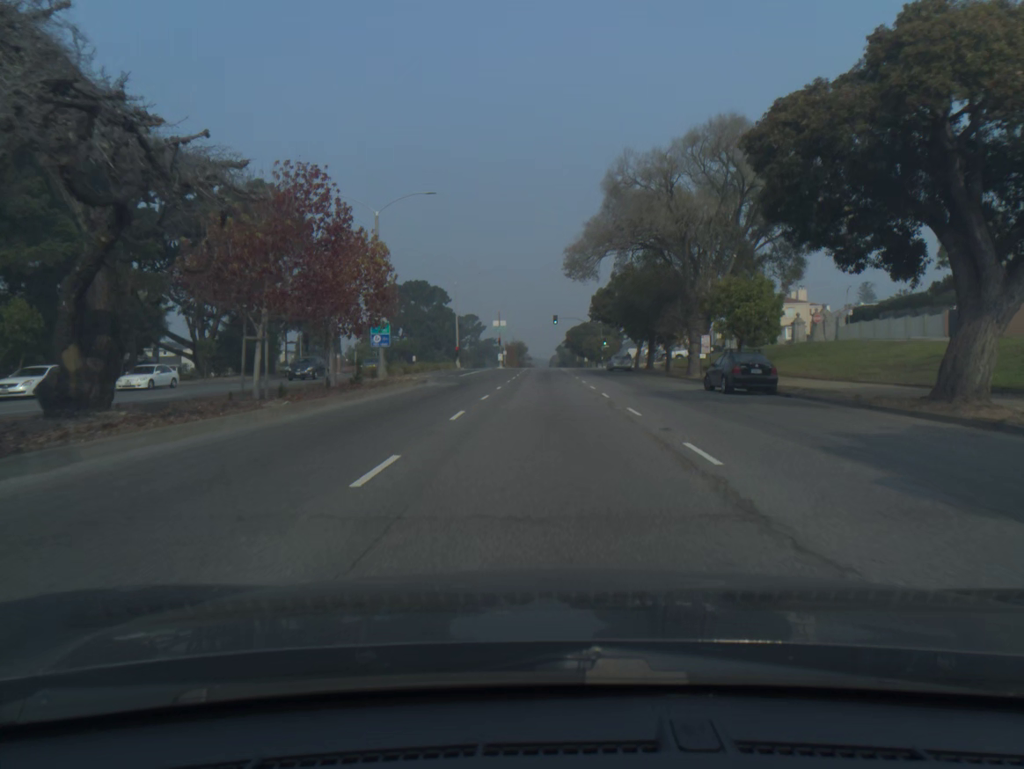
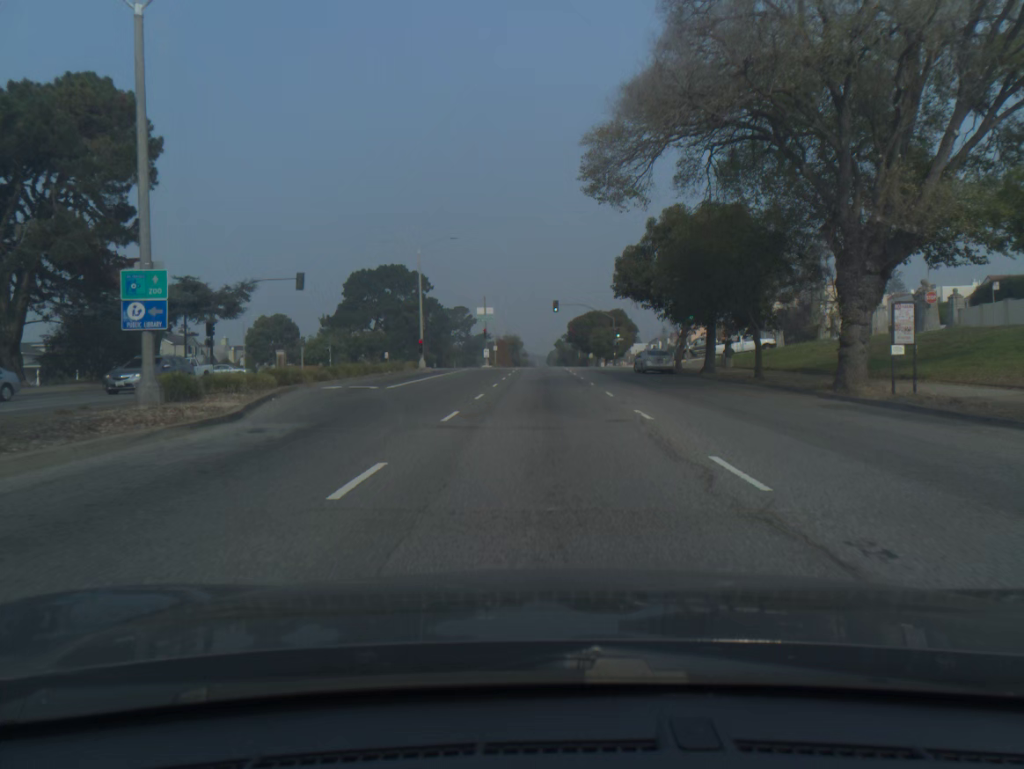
(0.0, +22.7) m; 0°
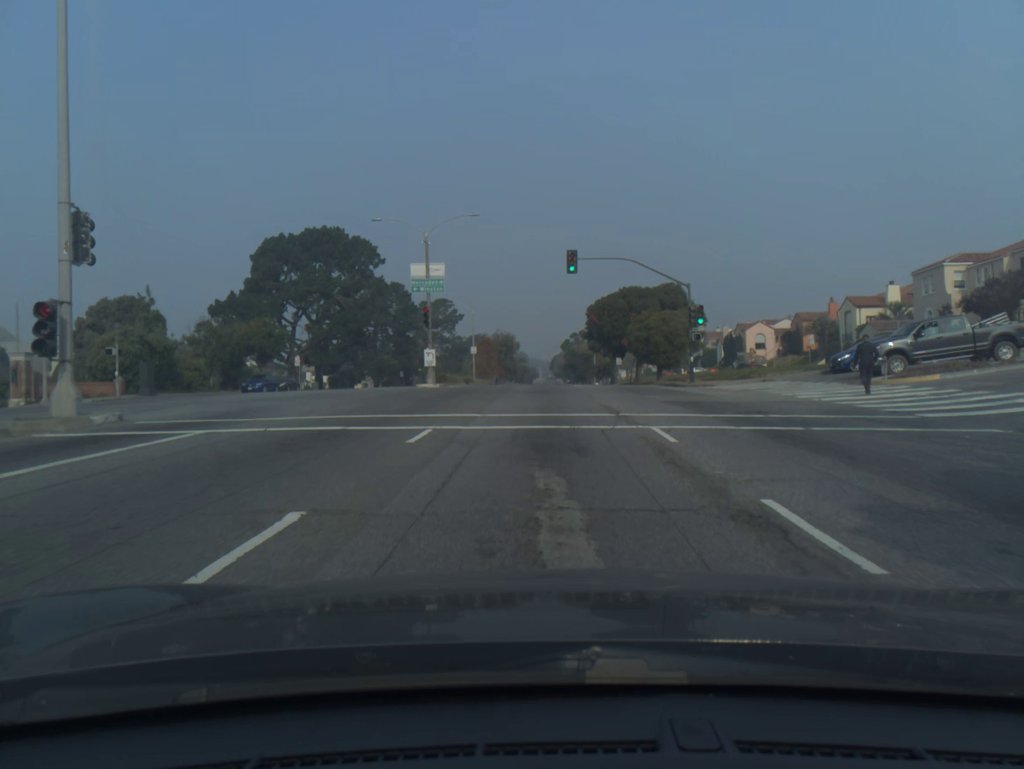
(0.0, +45.1) m; 0°
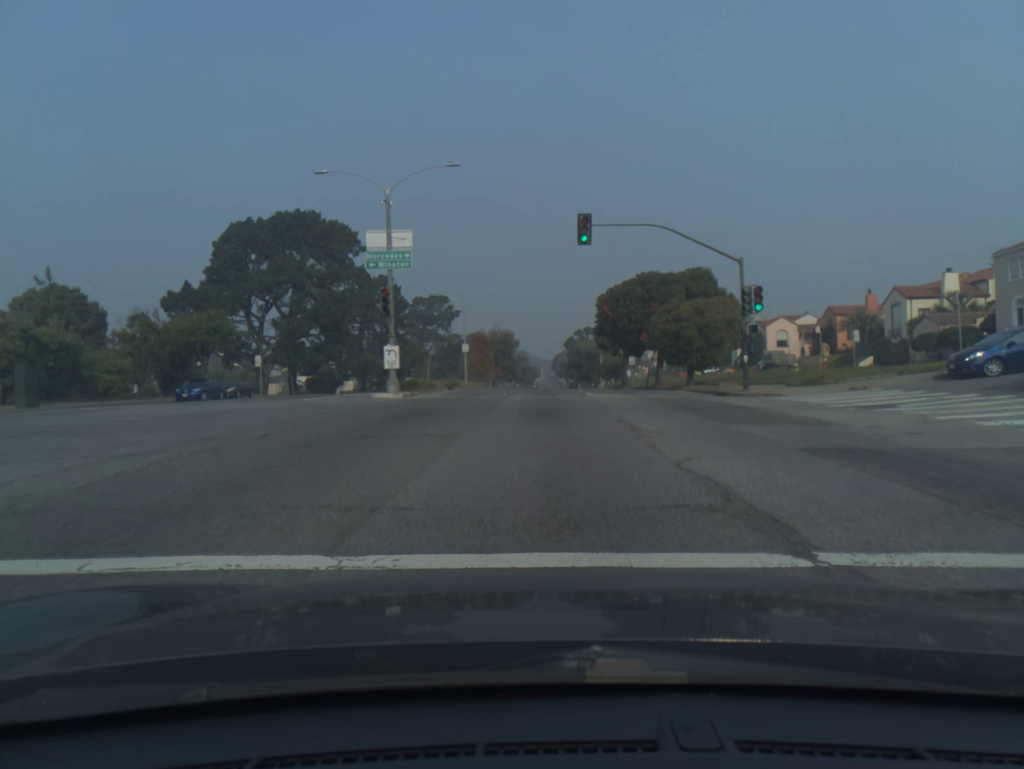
(0.0, +11.3) m; 0°
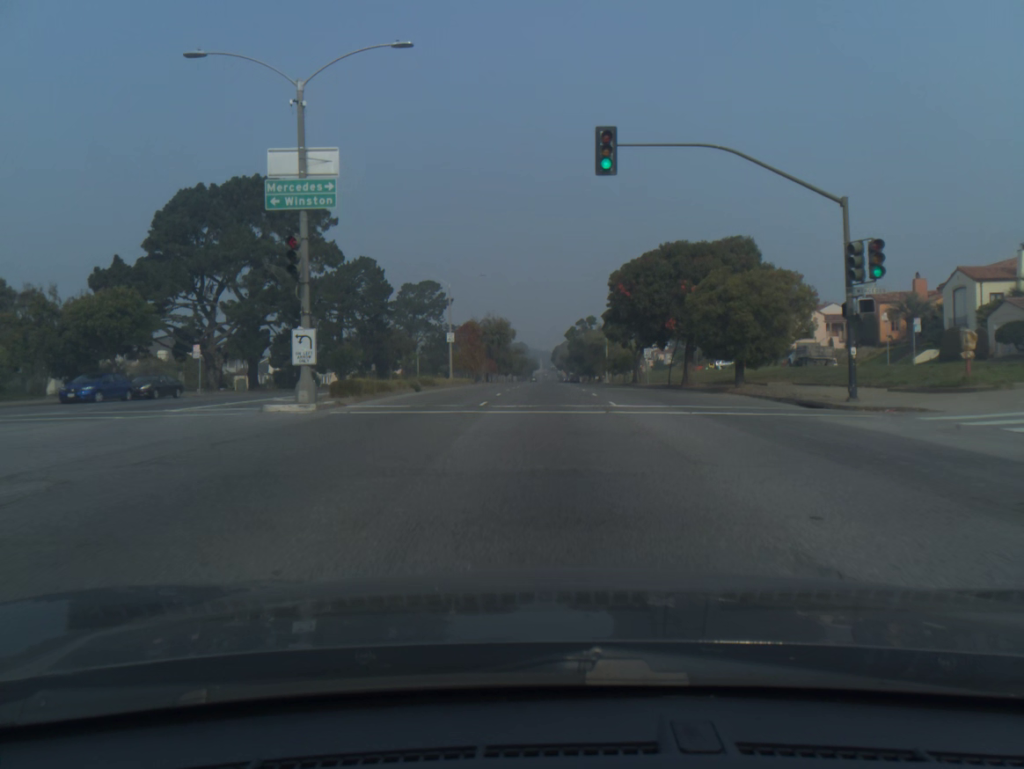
(0.0, +11.3) m; 0°
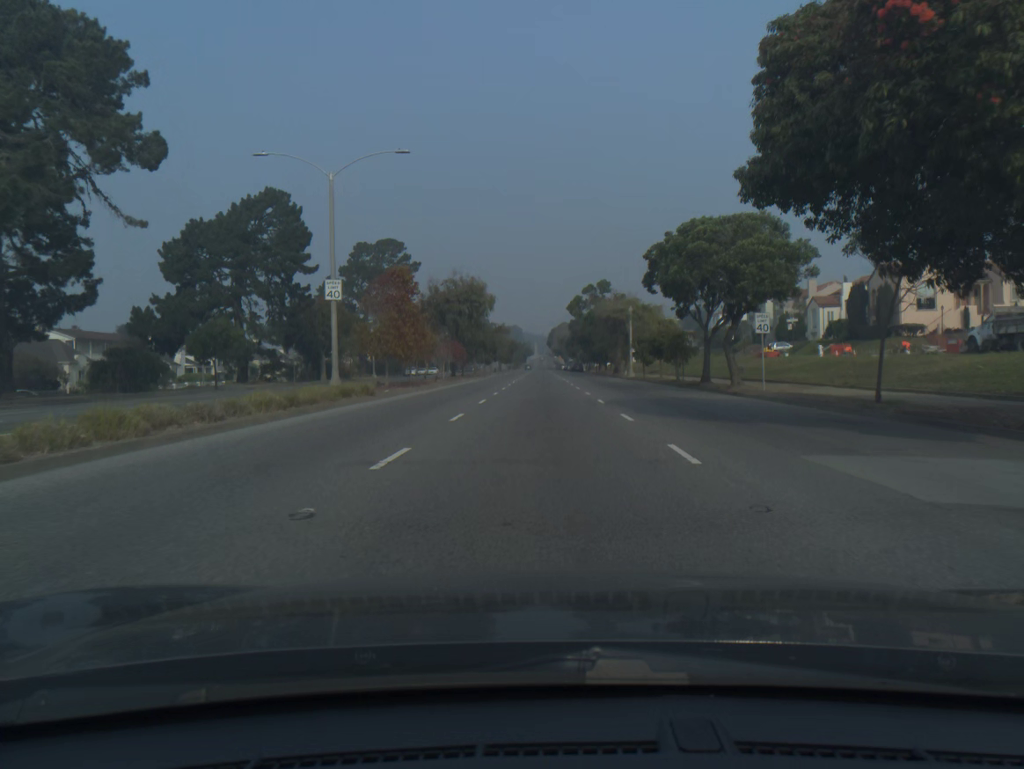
(+0.1, +34.1) m; 0°
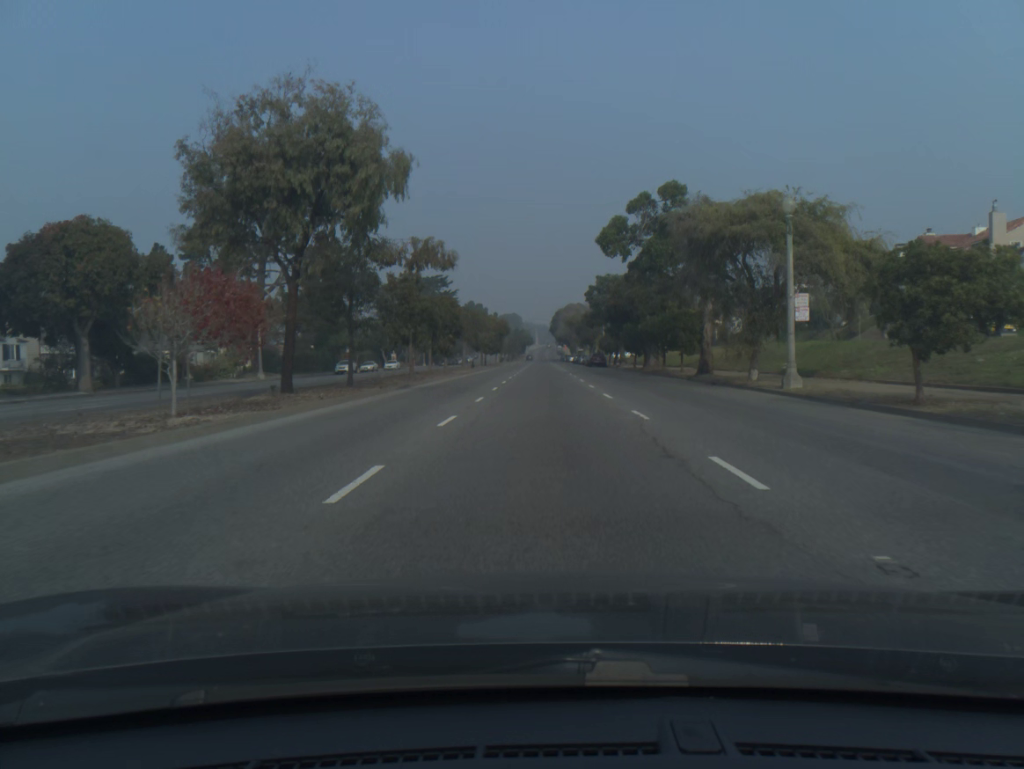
(-0.1, +45.9) m; 0°
